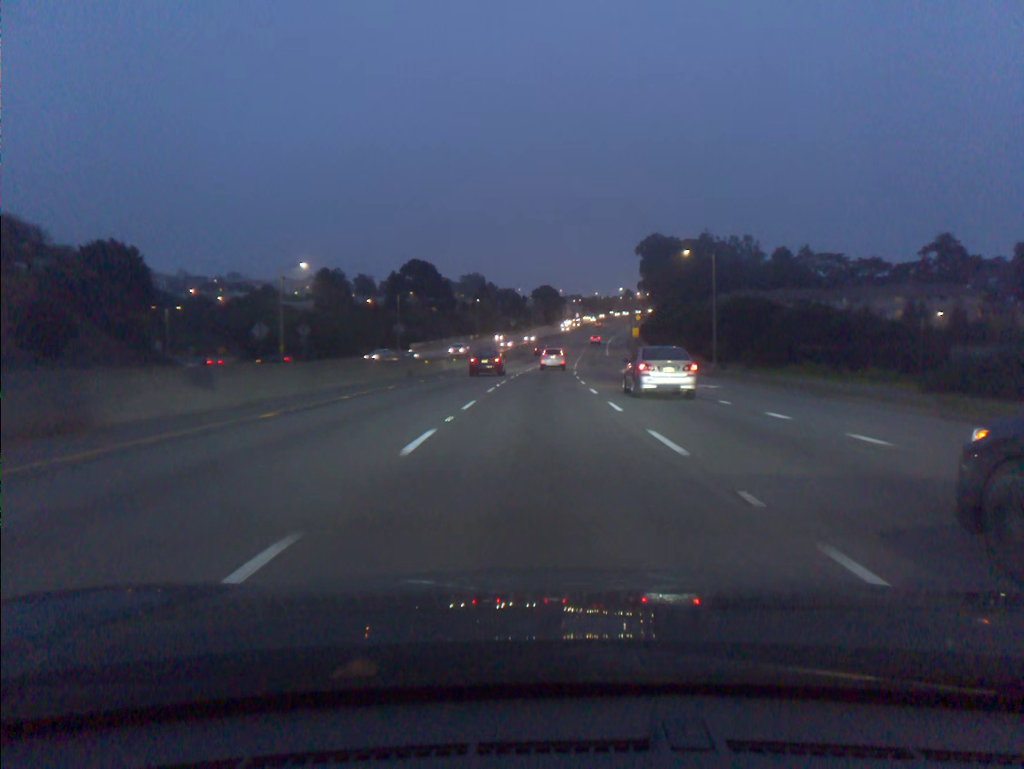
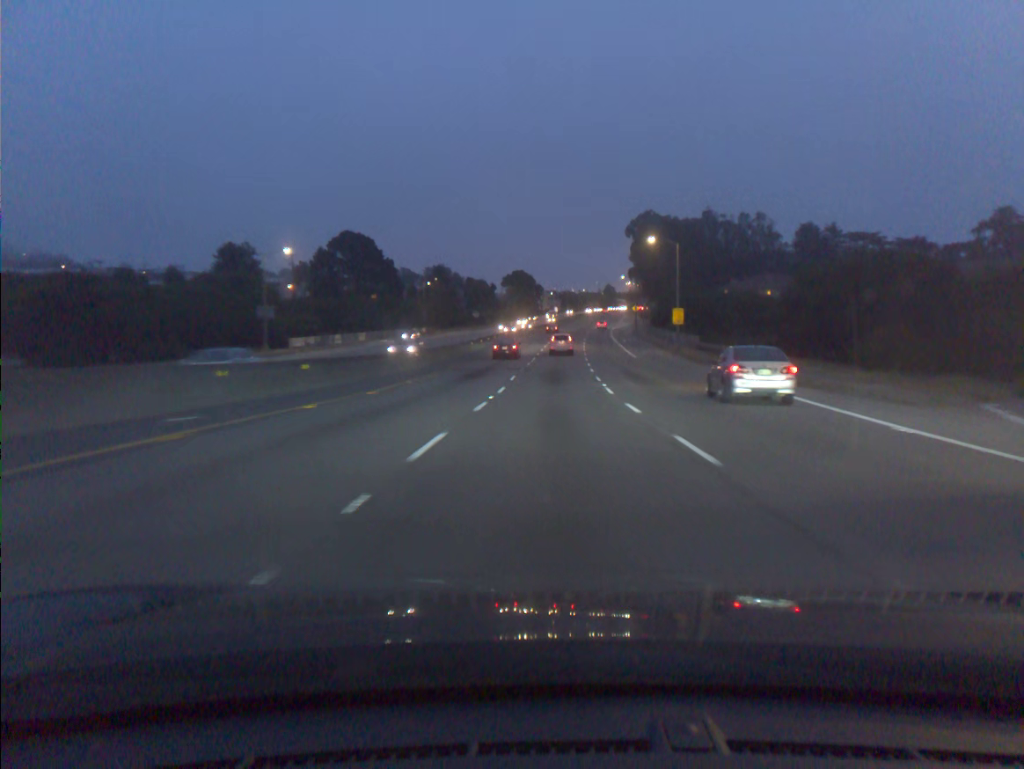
(+0.8, +52.6) m; +2°
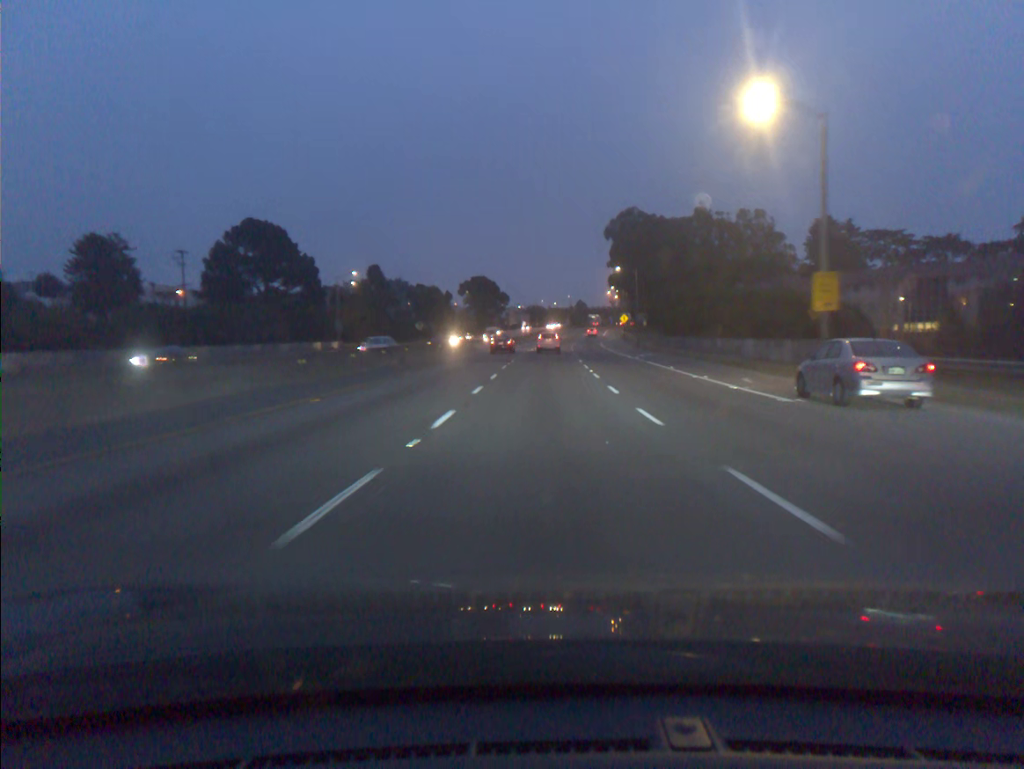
(+0.9, +40.4) m; +2°
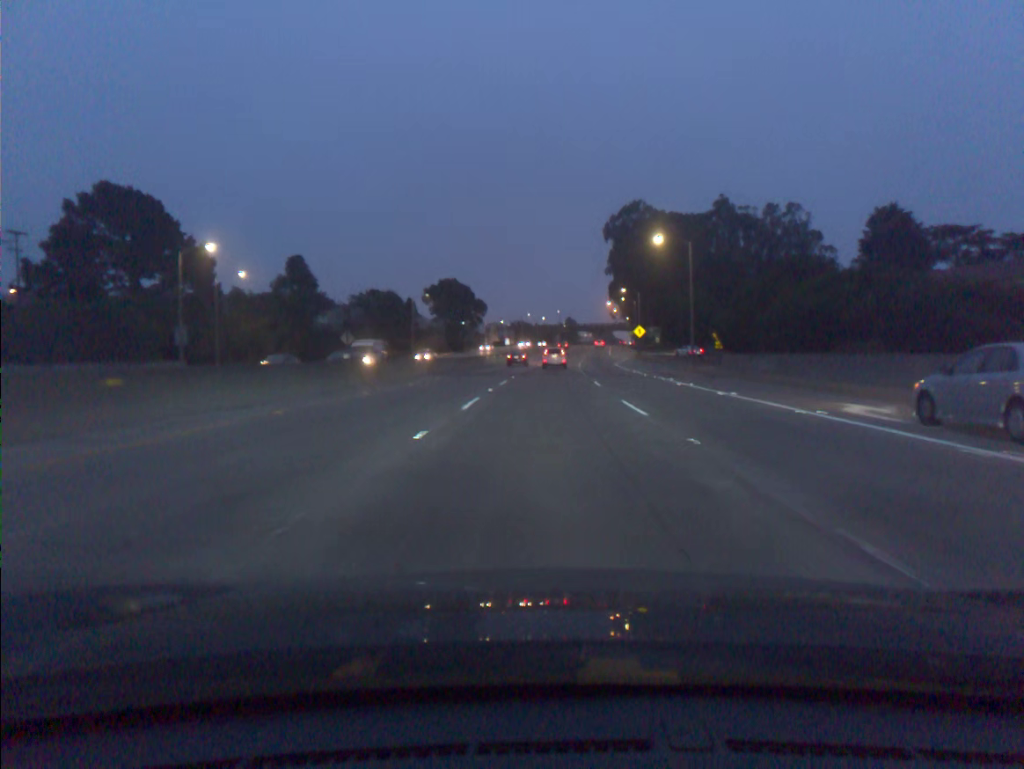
(+0.4, +40.8) m; +1°
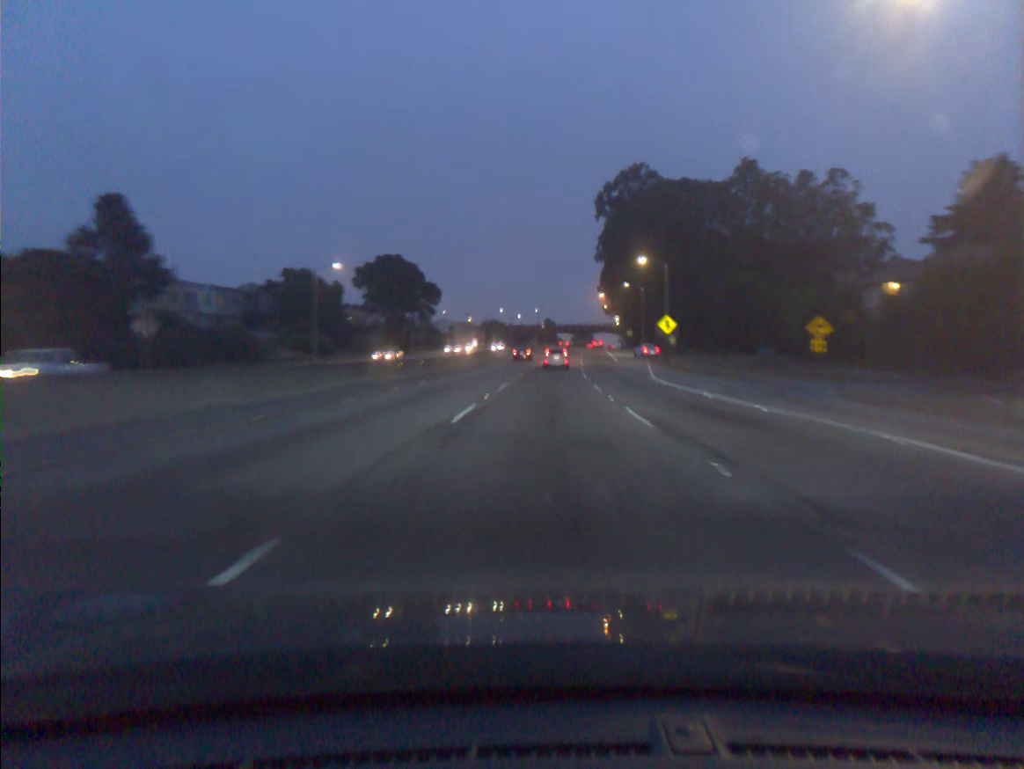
(+0.5, +40.8) m; +1°
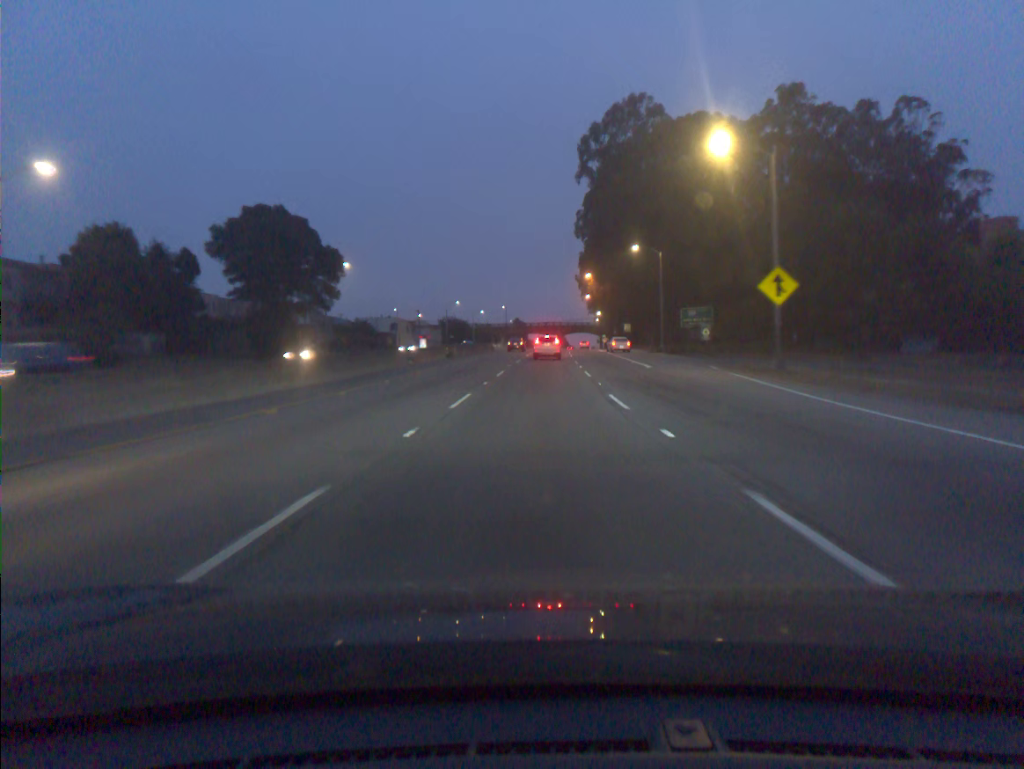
(+0.8, +40.6) m; +2°
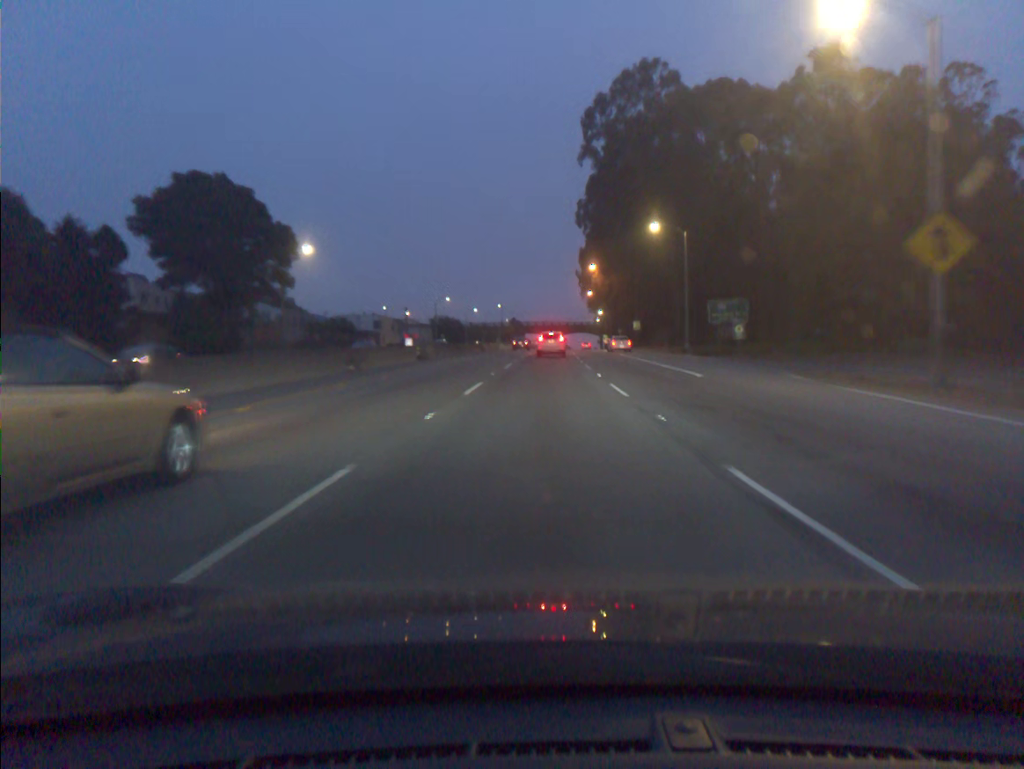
(0.0, +13.2) m; 0°
